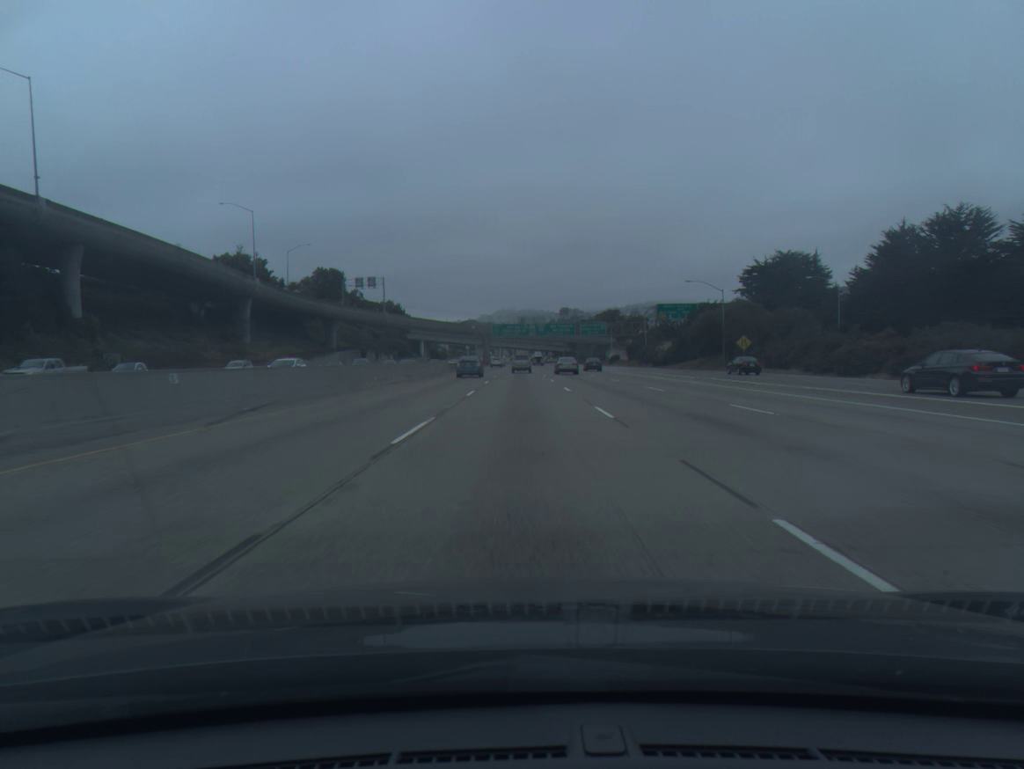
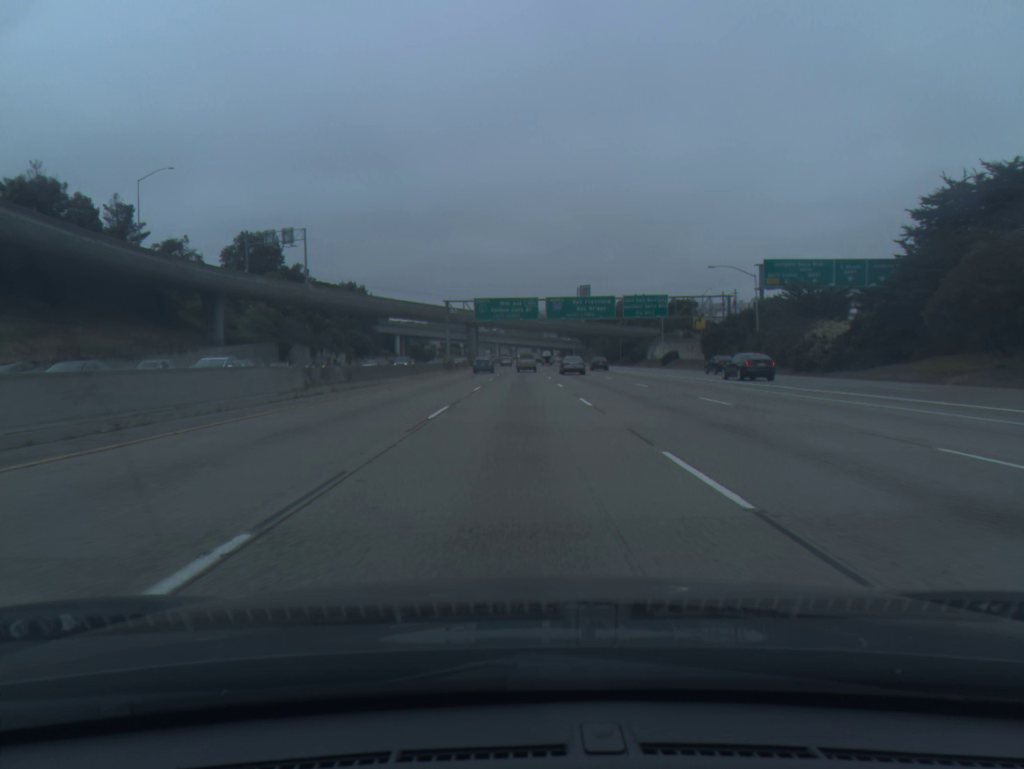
(+0.2, +66.8) m; 0°
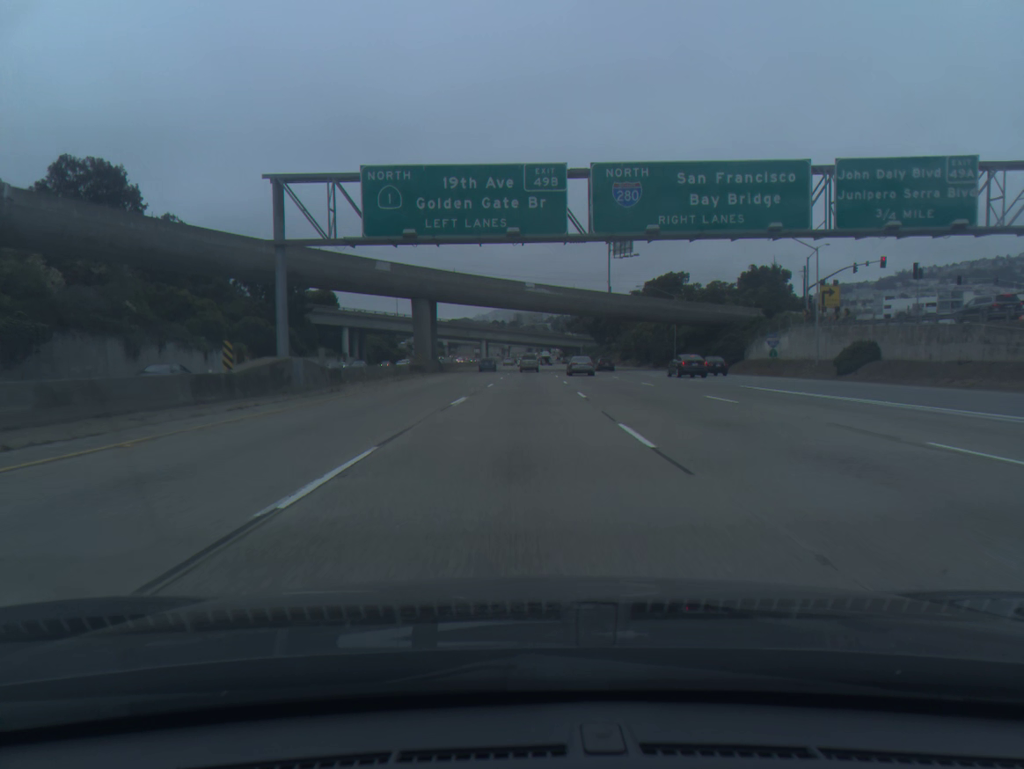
(+0.3, +66.8) m; 0°
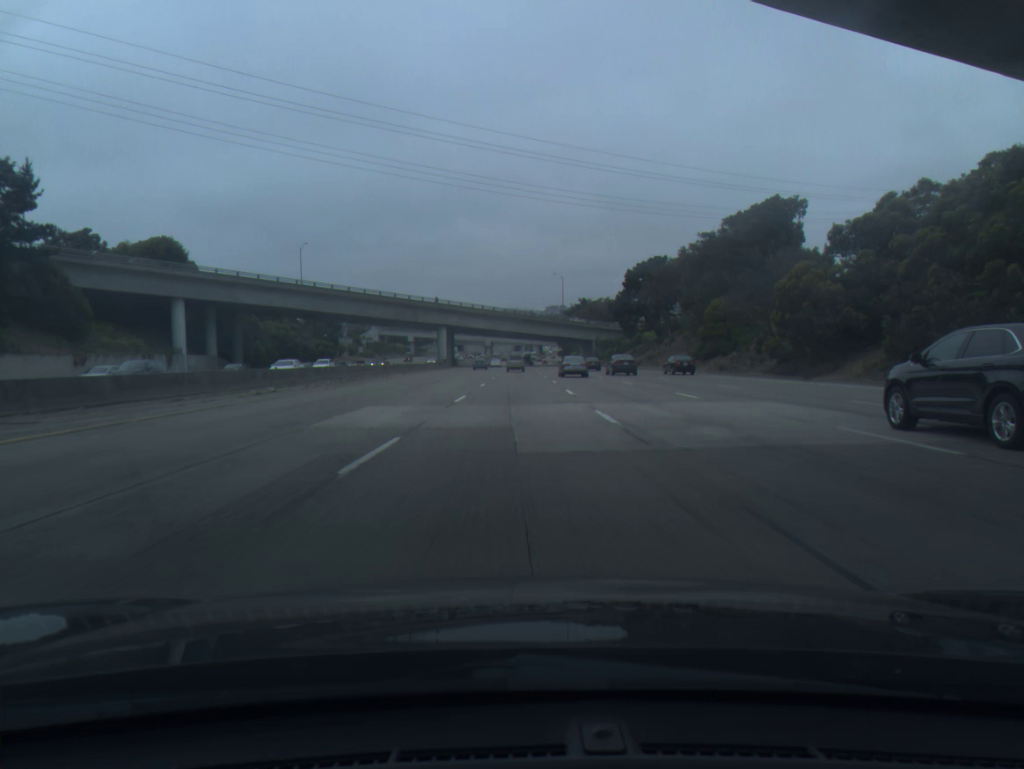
(+1.3, +83.4) m; +1°
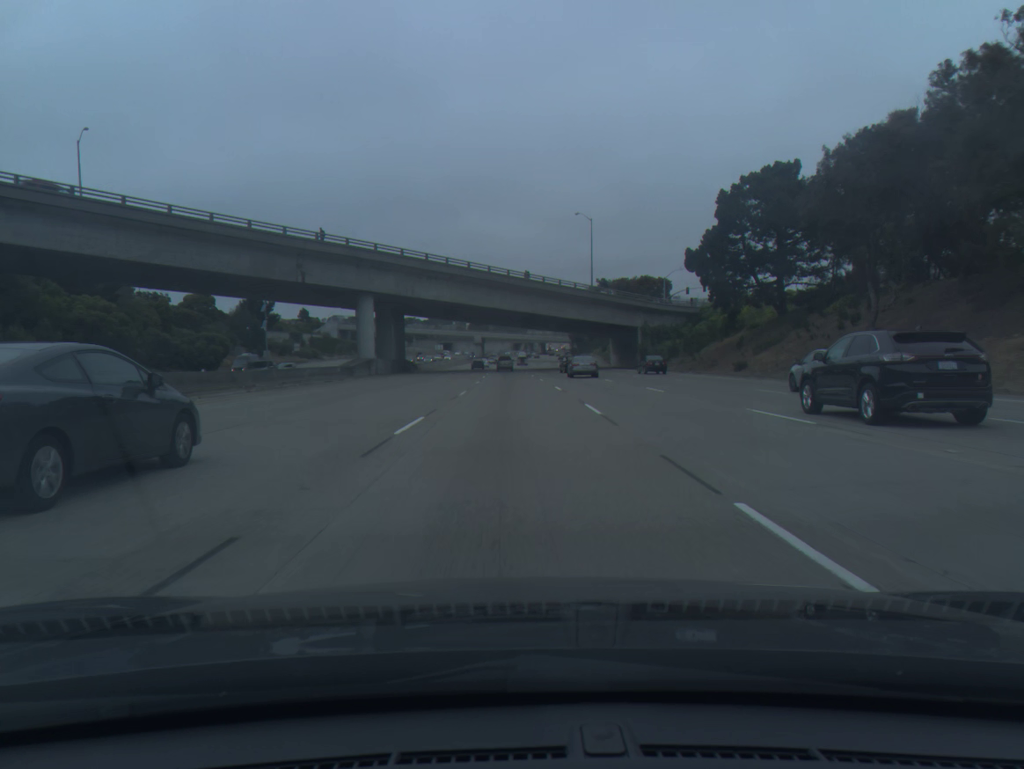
(+0.1, +66.7) m; 0°
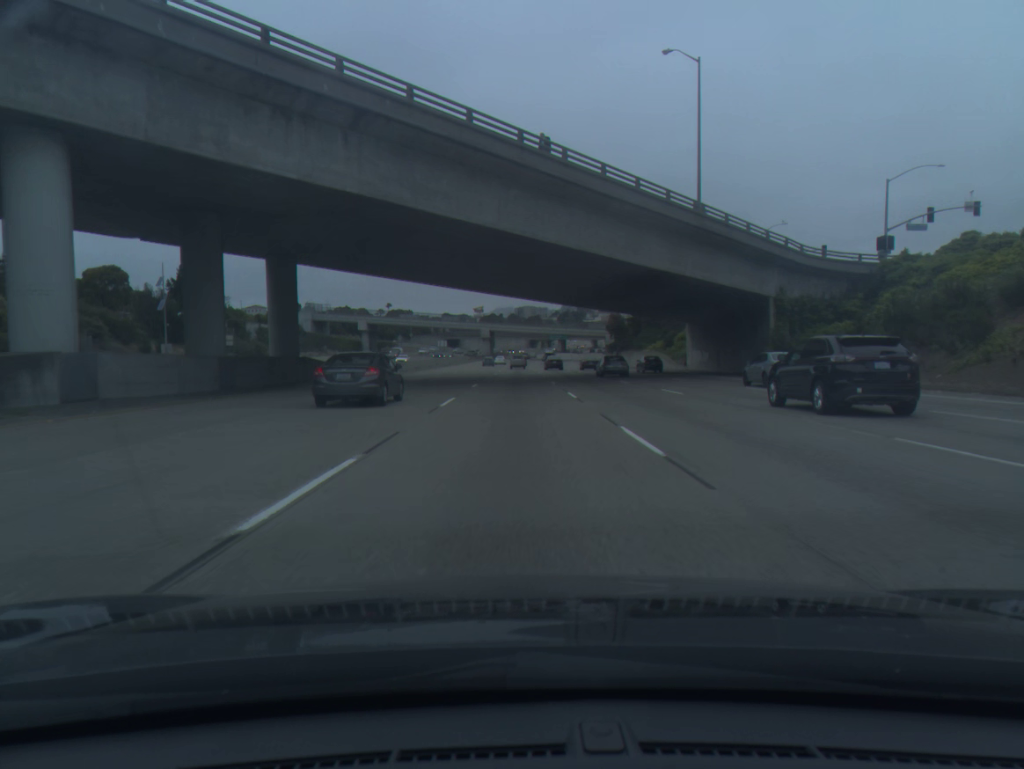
(-0.5, +50.0) m; -1°
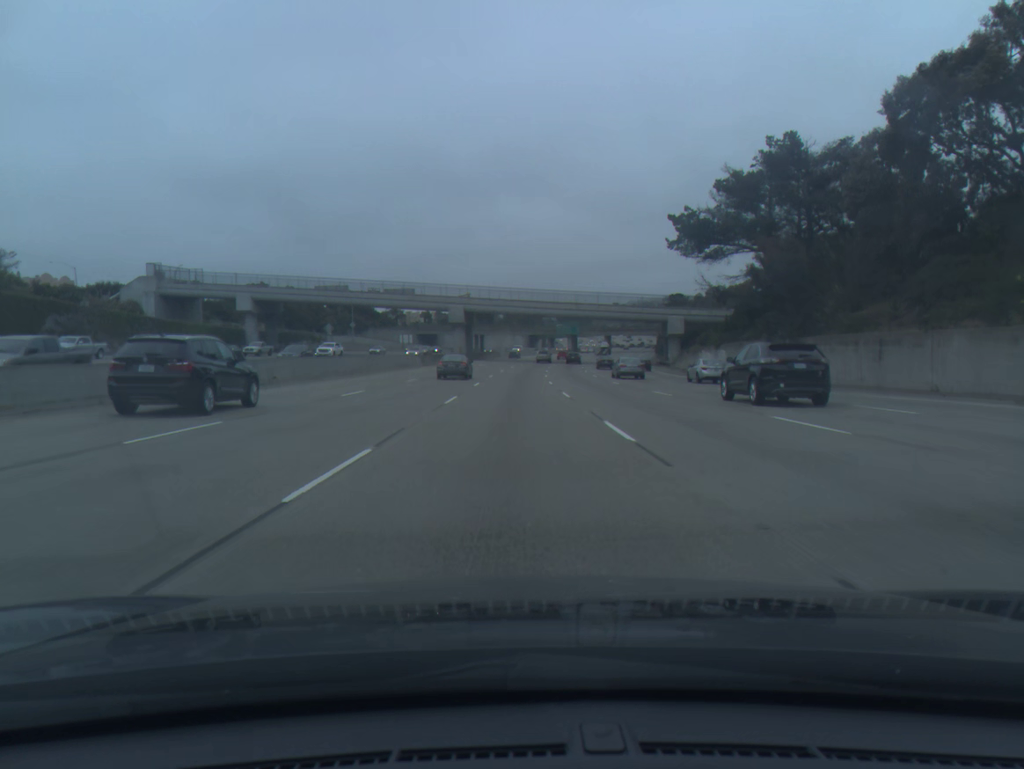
(0.0, +83.4) m; 0°
